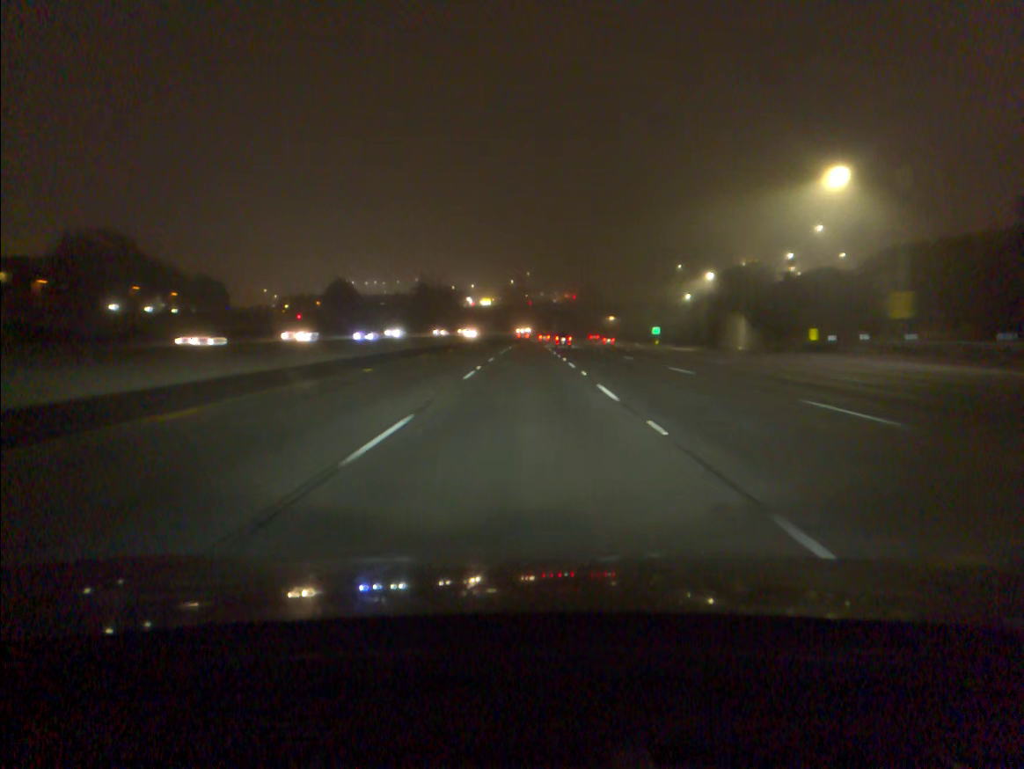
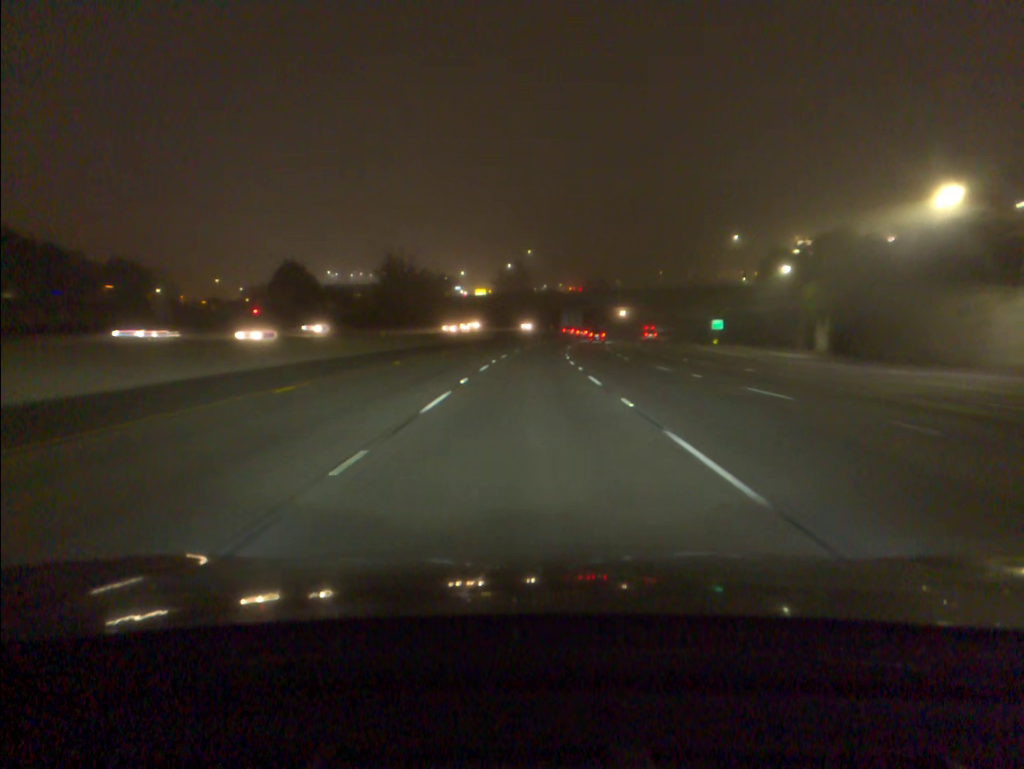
(-0.1, +53.4) m; 0°
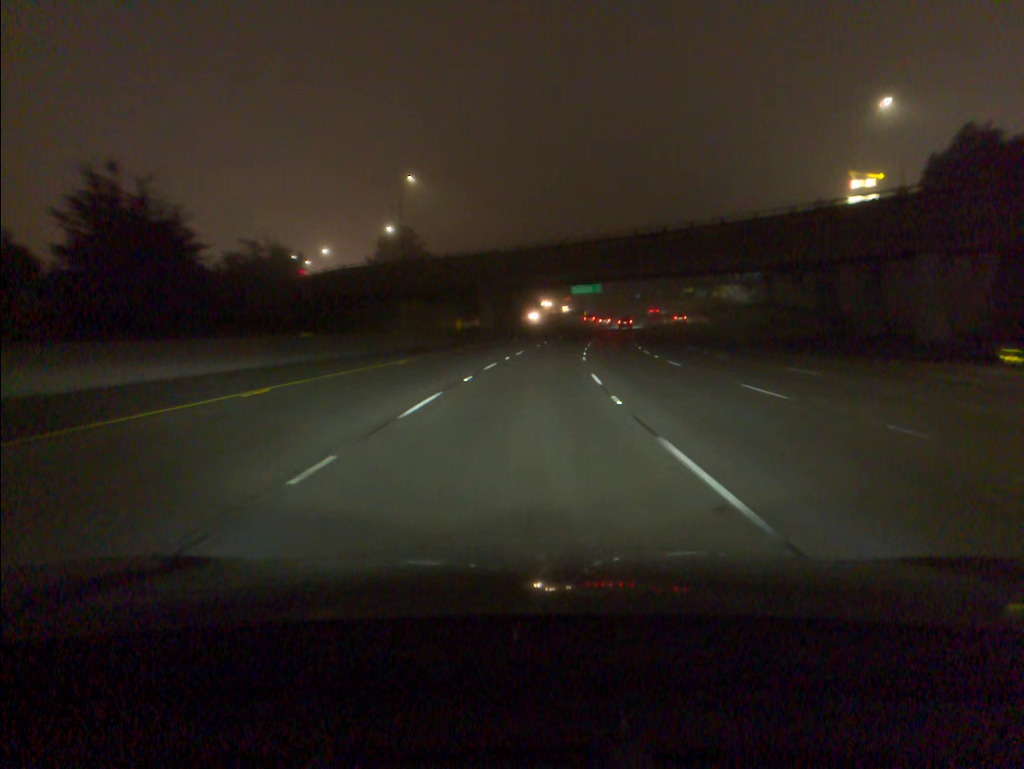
(+3.2, +88.6) m; +6°
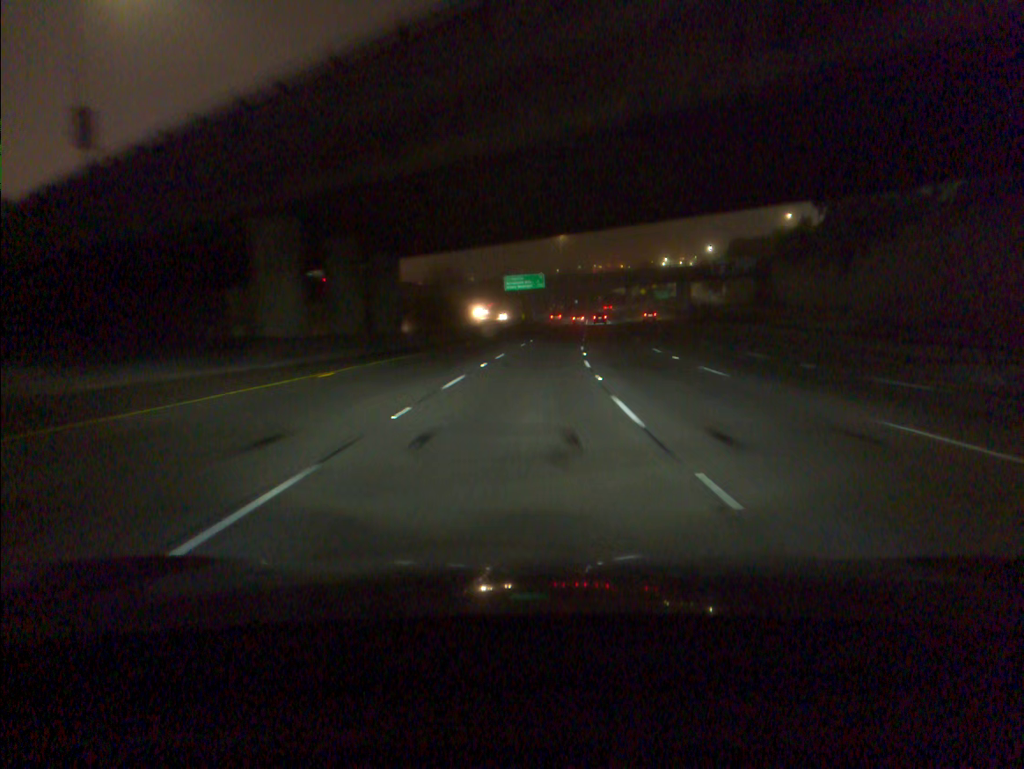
(+2.3, +52.8) m; +5°
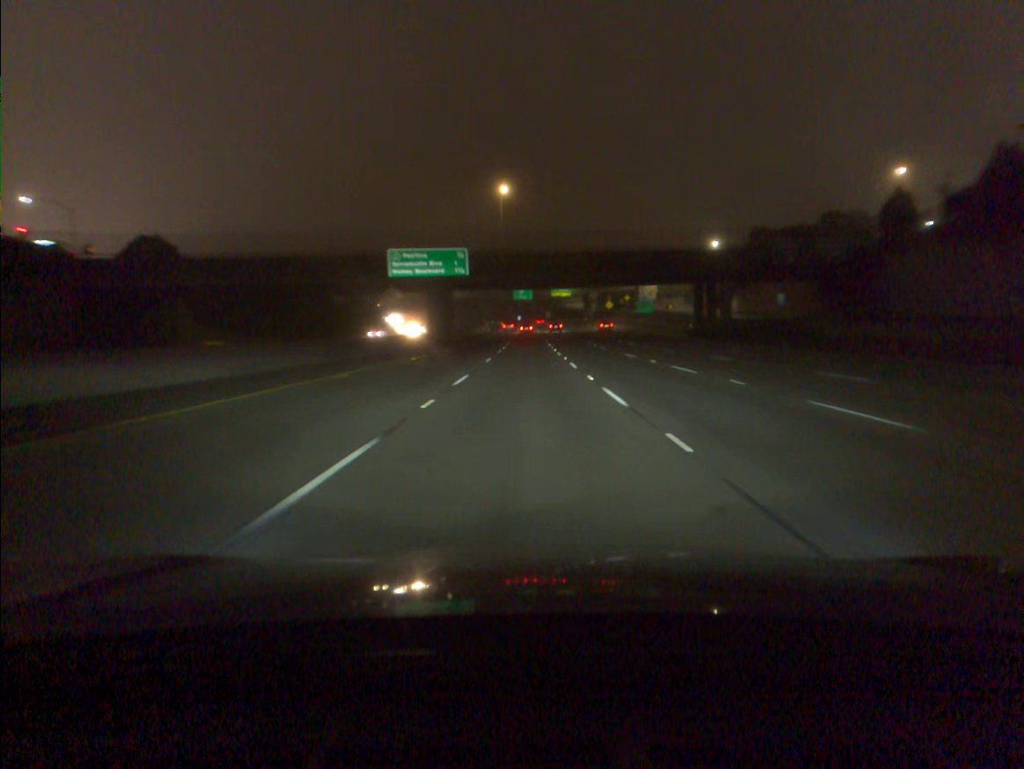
(+3.1, +69.9) m; +4°
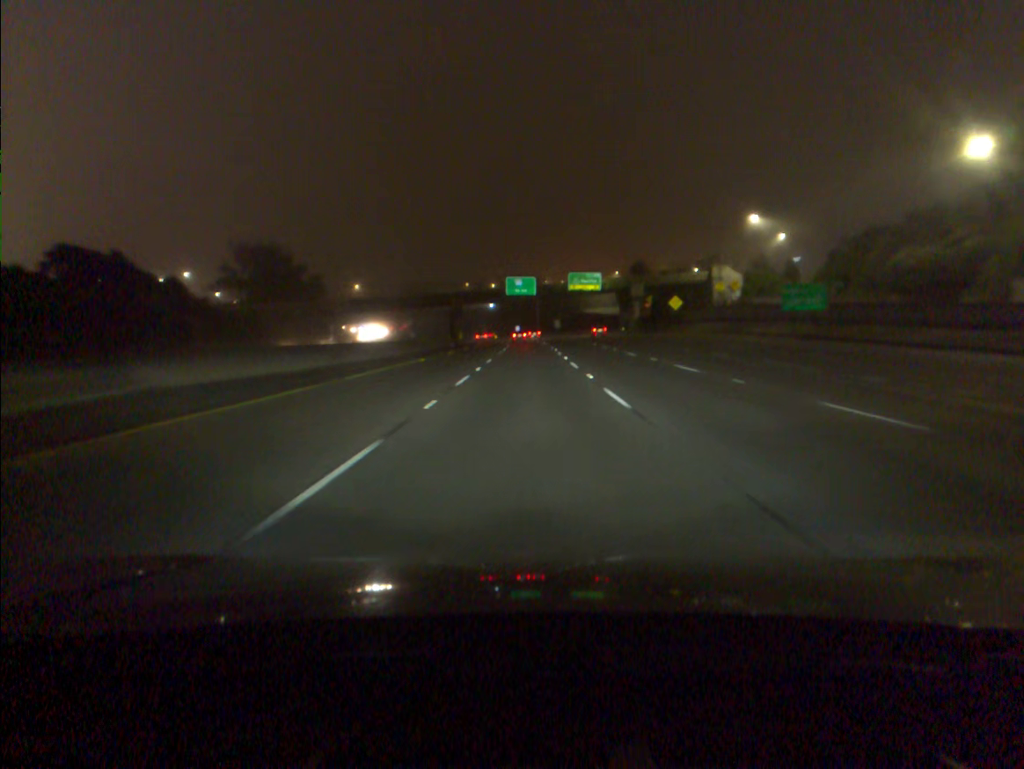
(0.0, +87.9) m; 0°
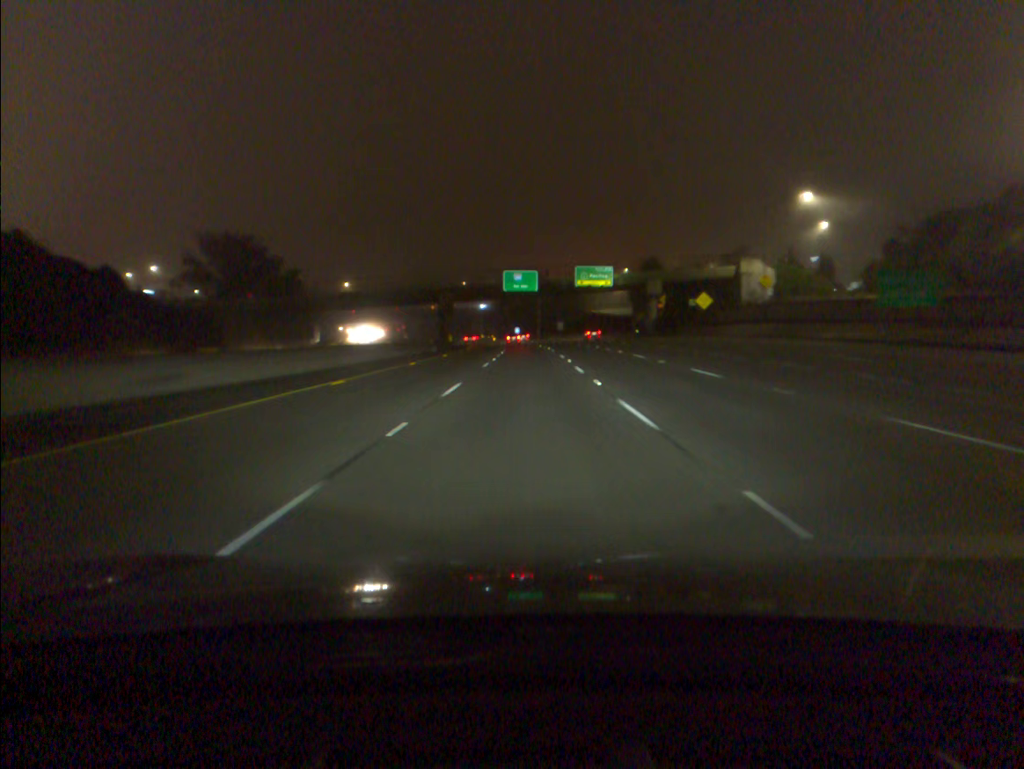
(0.0, +17.6) m; 0°
